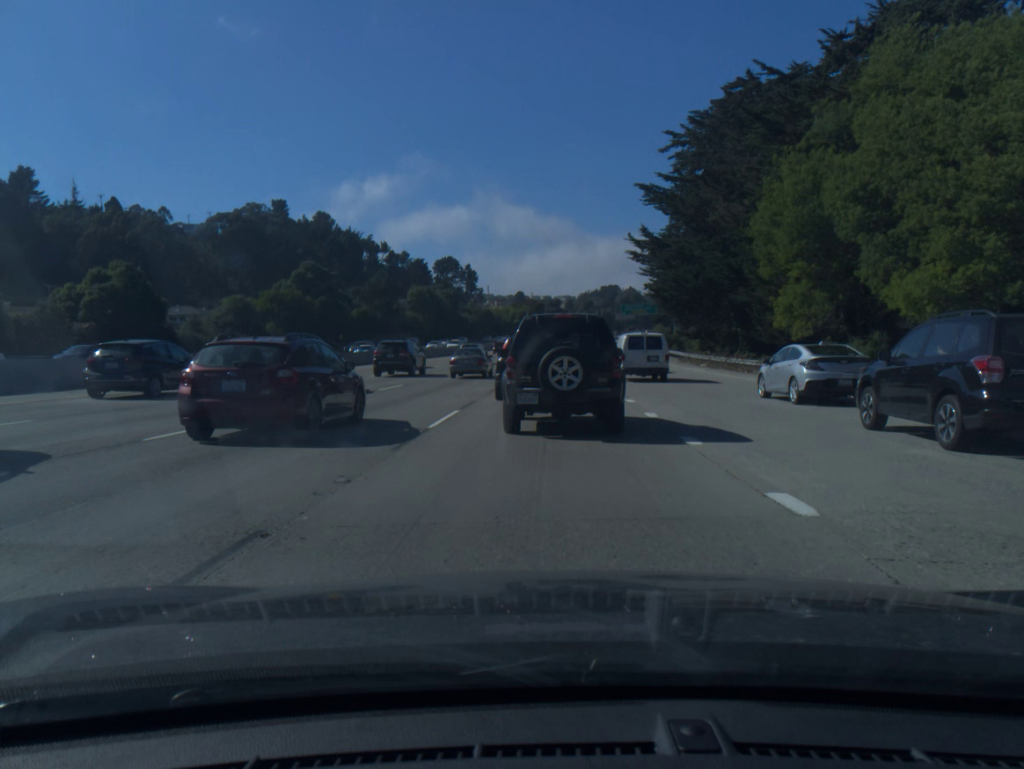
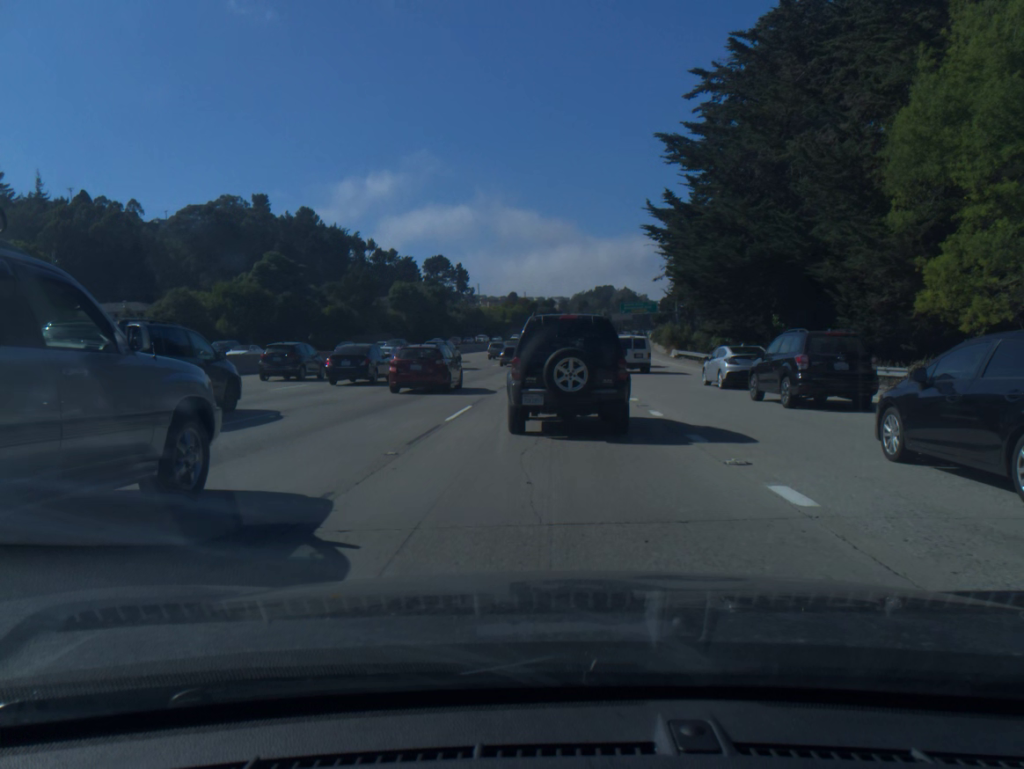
(0.0, +13.3) m; +1°
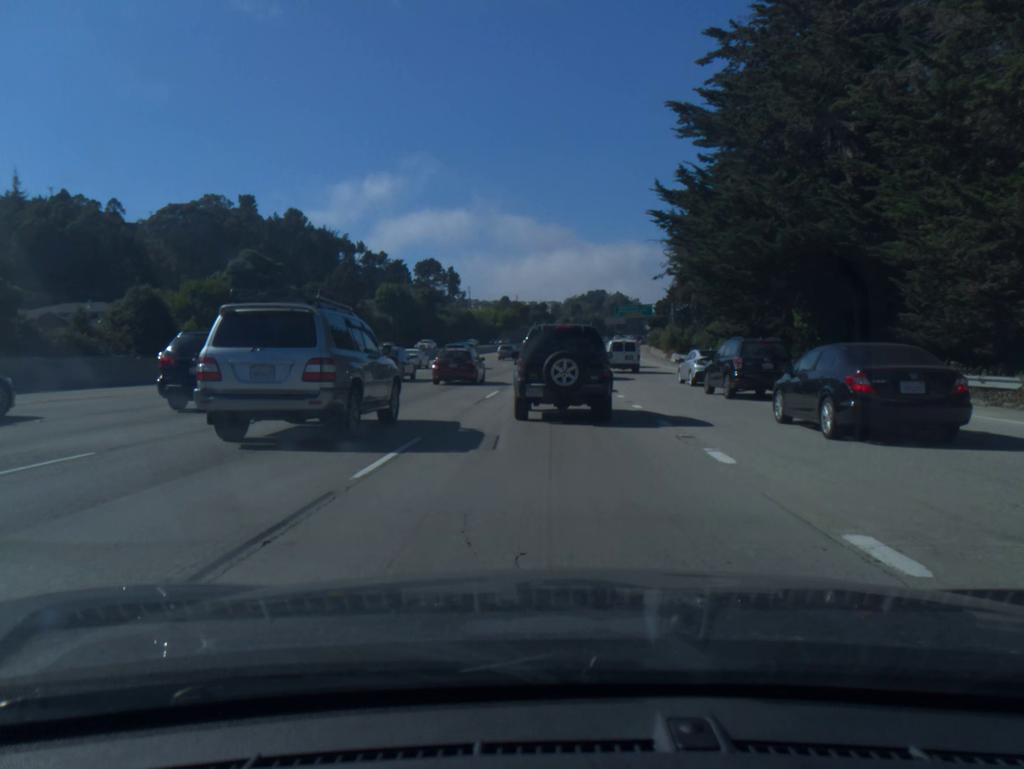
(0.0, +6.4) m; +1°
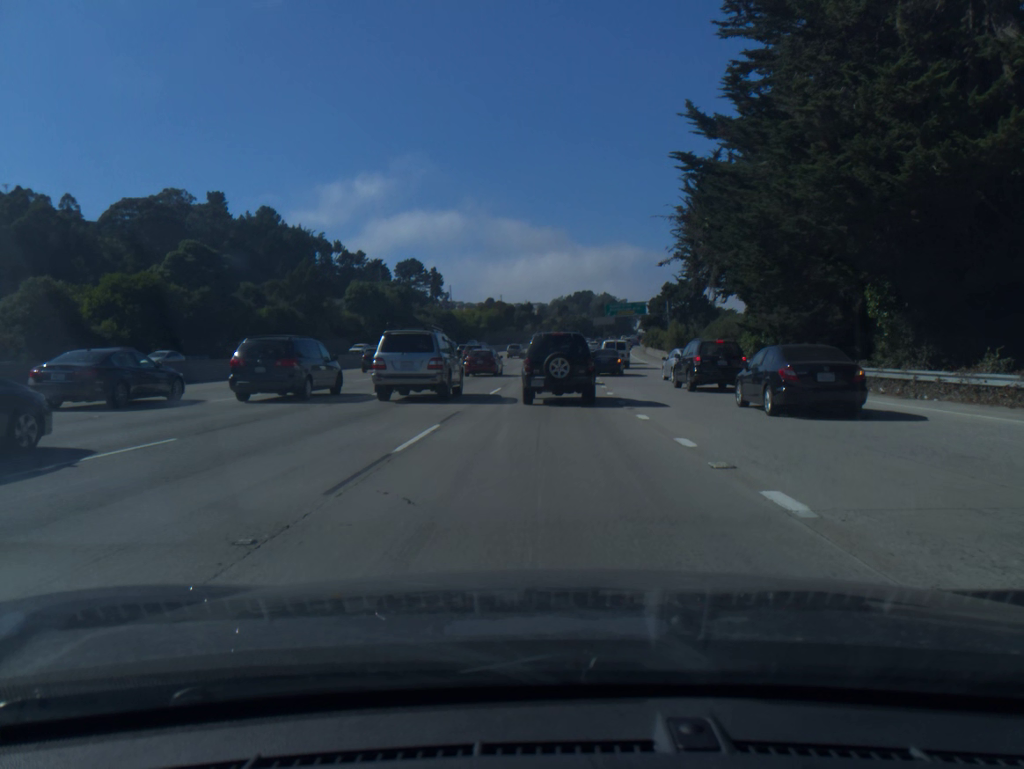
(+0.1, +12.1) m; +1°
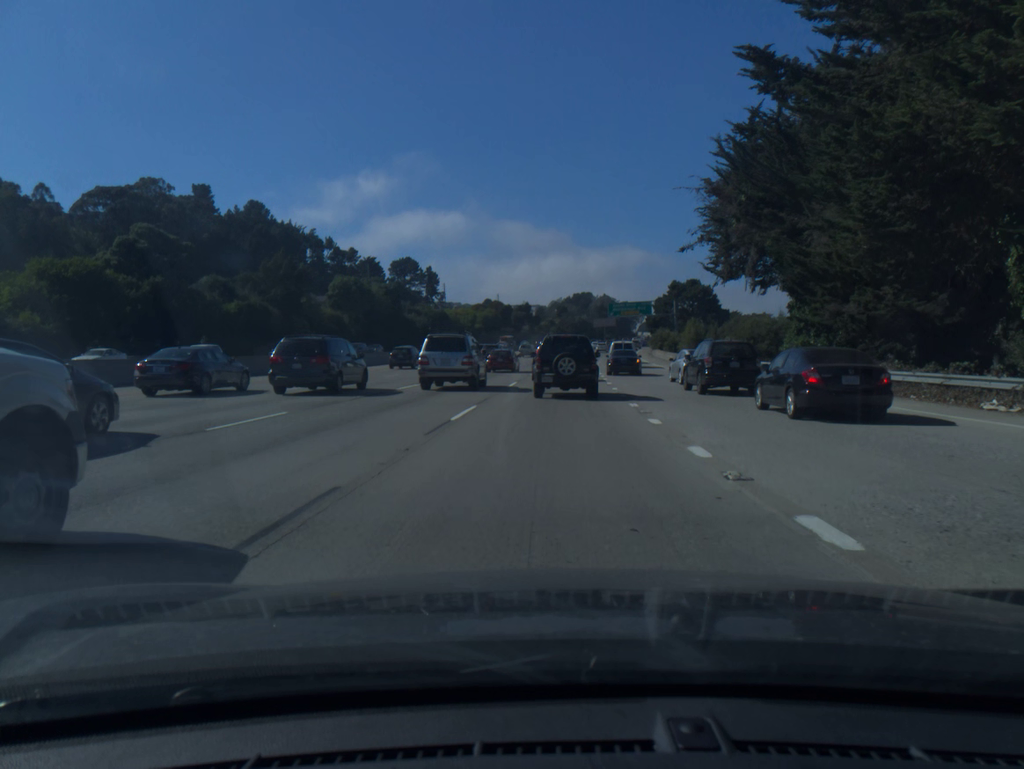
(0.0, +10.0) m; 0°
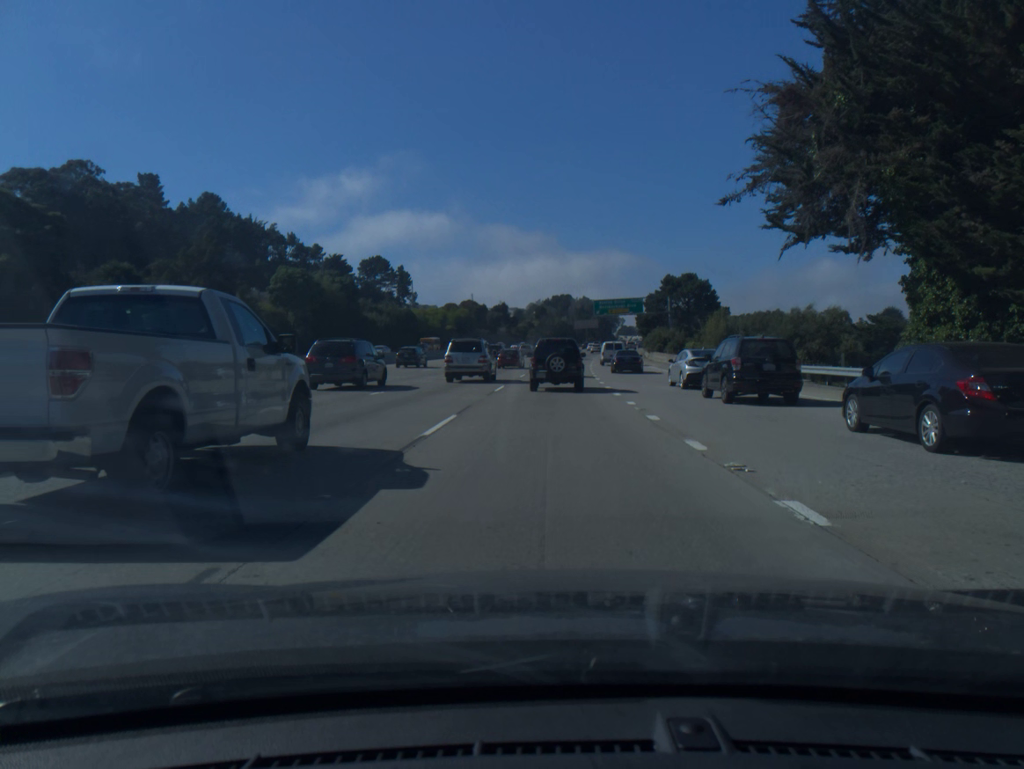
(+0.2, +17.3) m; +2°
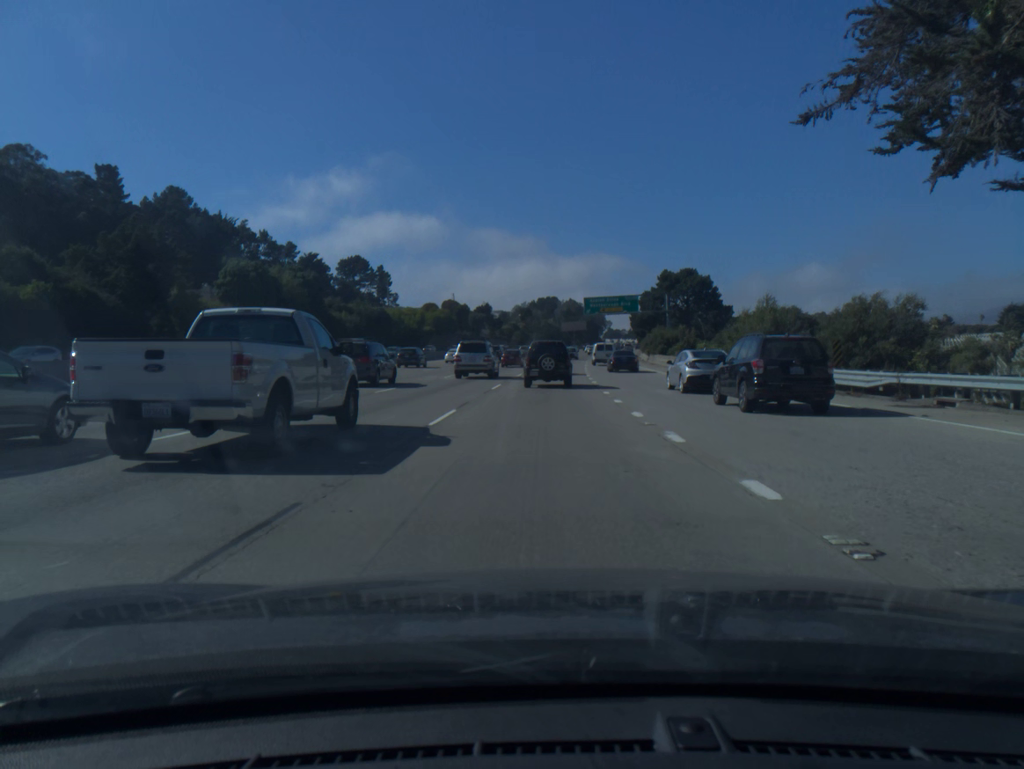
(+0.1, +12.7) m; +1°
